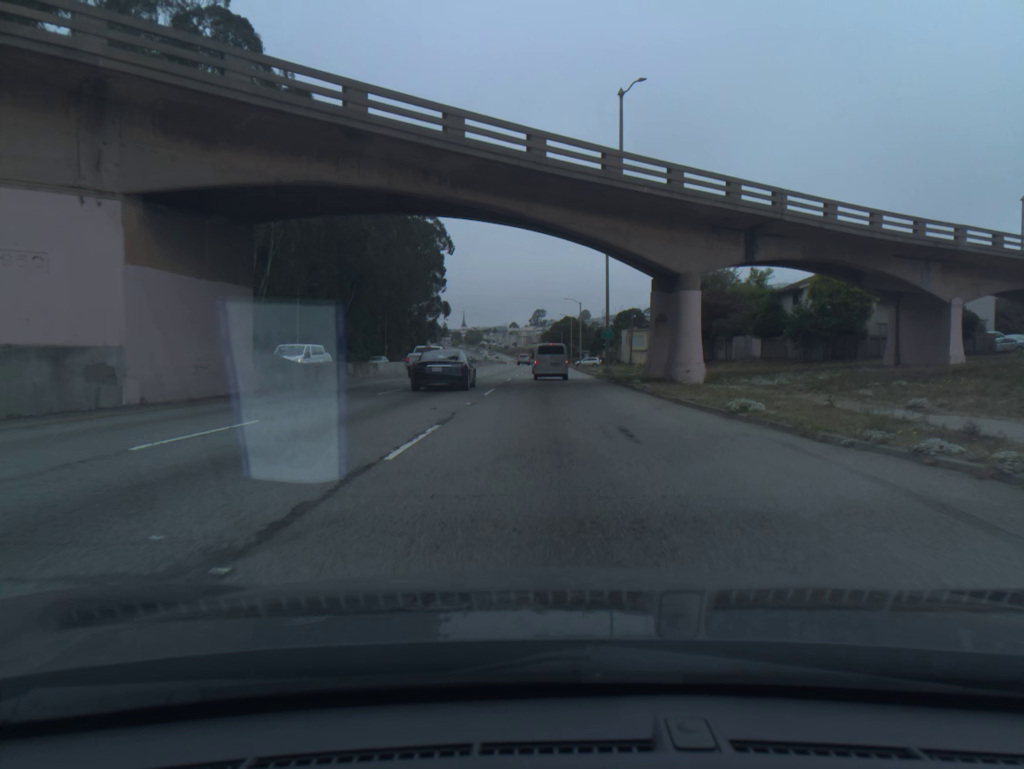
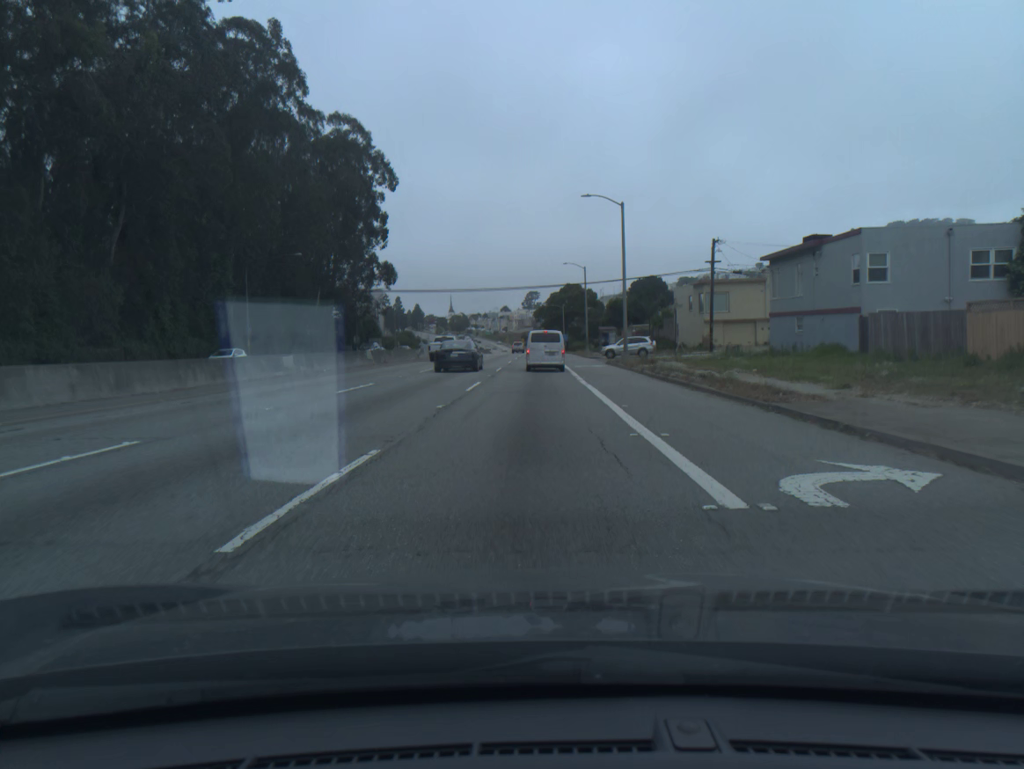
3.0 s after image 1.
(+0.7, +62.9) m; +1°
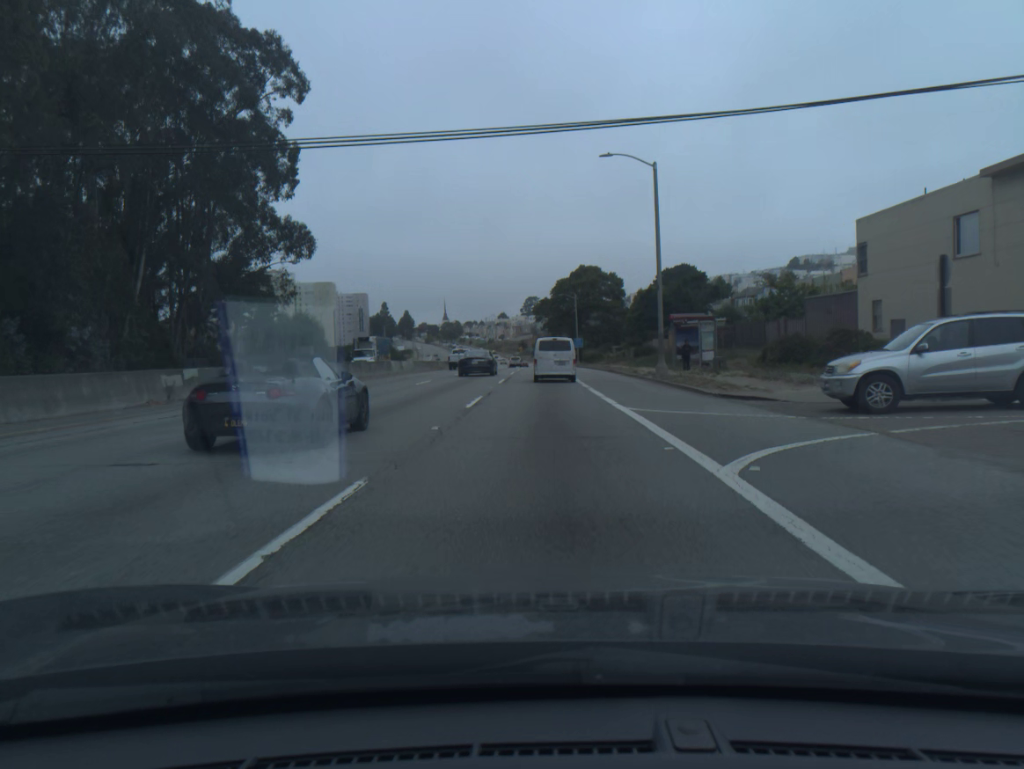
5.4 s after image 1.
(-0.3, +47.3) m; 0°
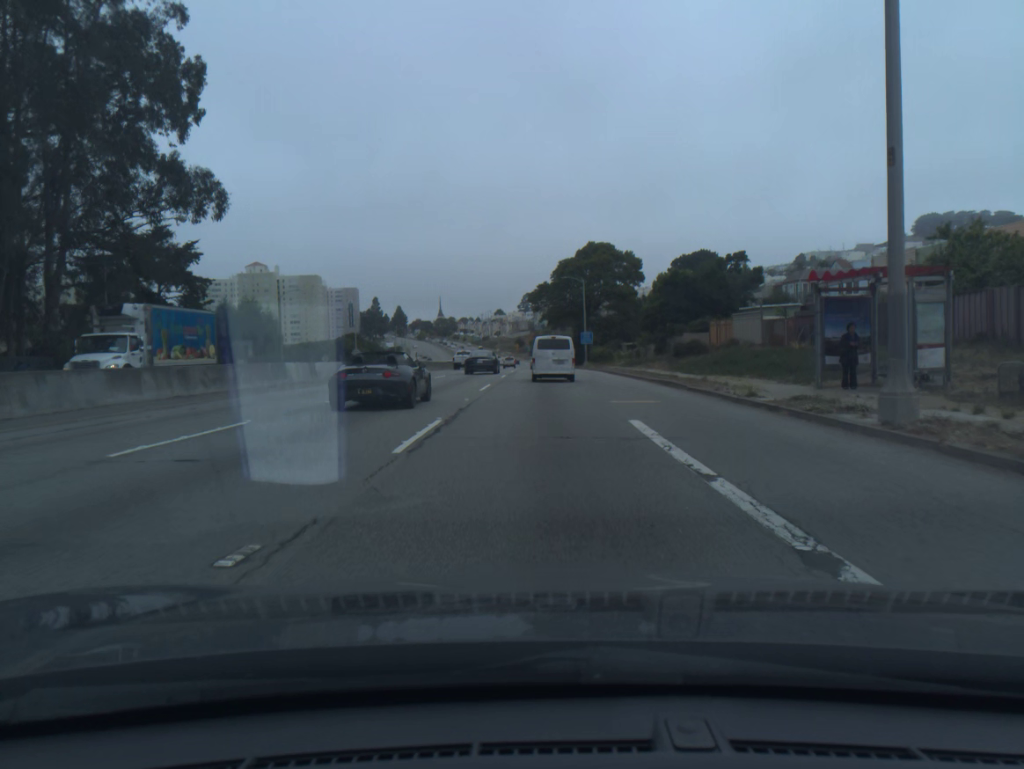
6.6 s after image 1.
(0.0, +22.7) m; 0°
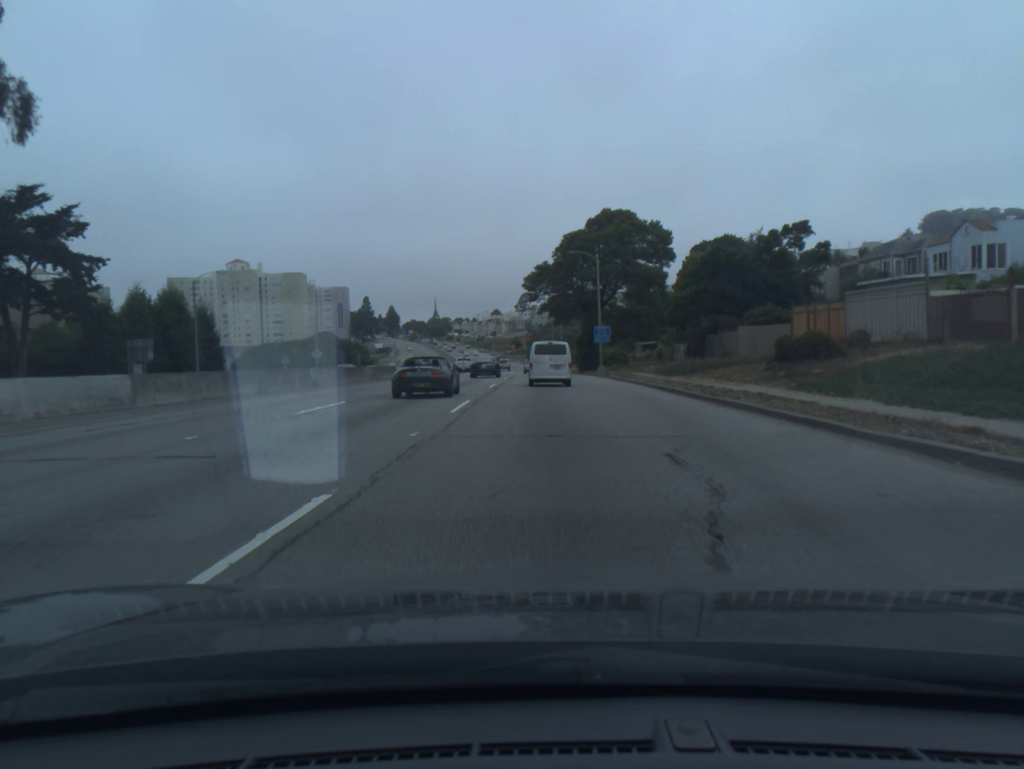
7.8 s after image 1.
(0.0, +22.2) m; 0°
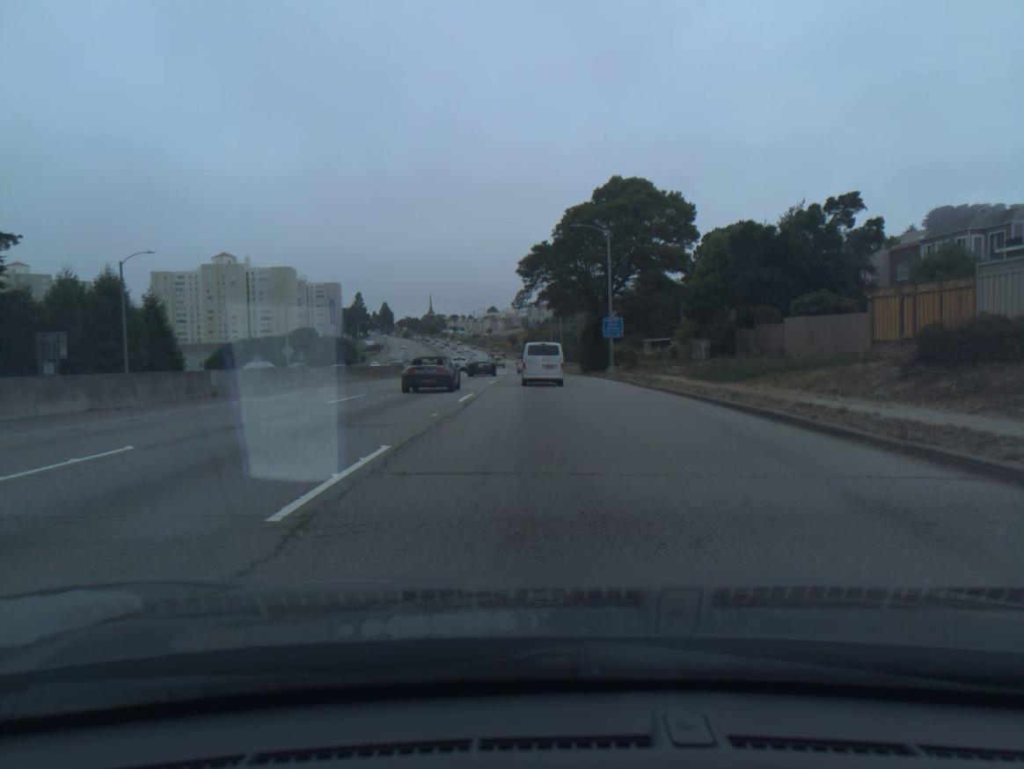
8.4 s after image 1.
(0.0, +11.0) m; 0°
